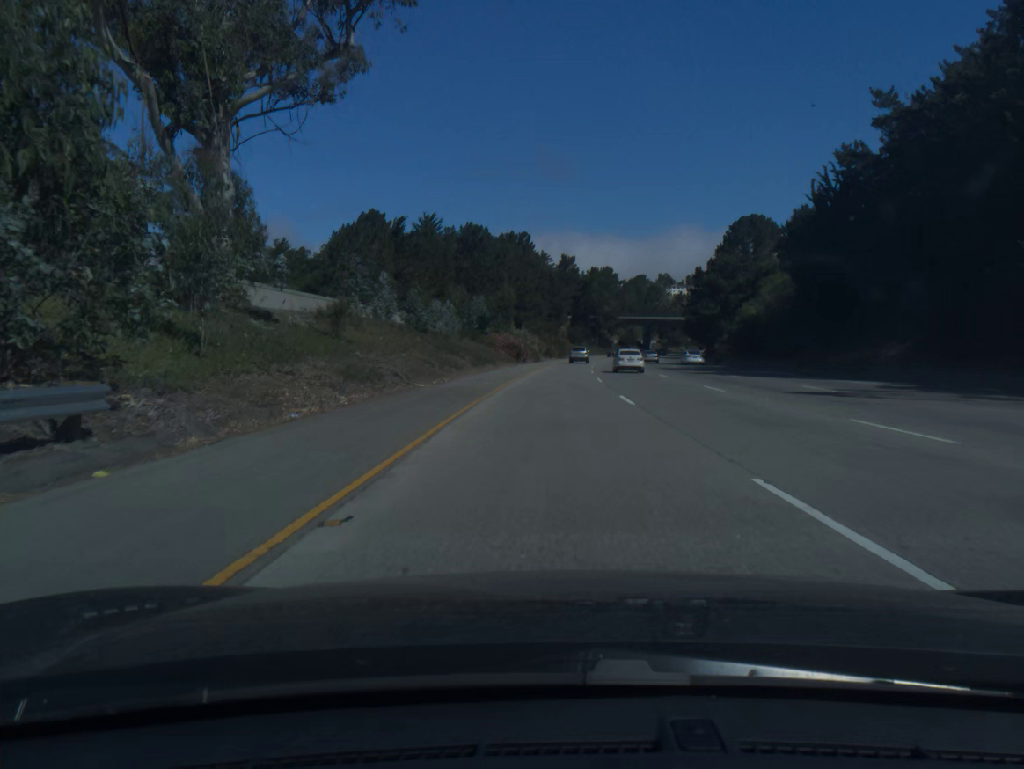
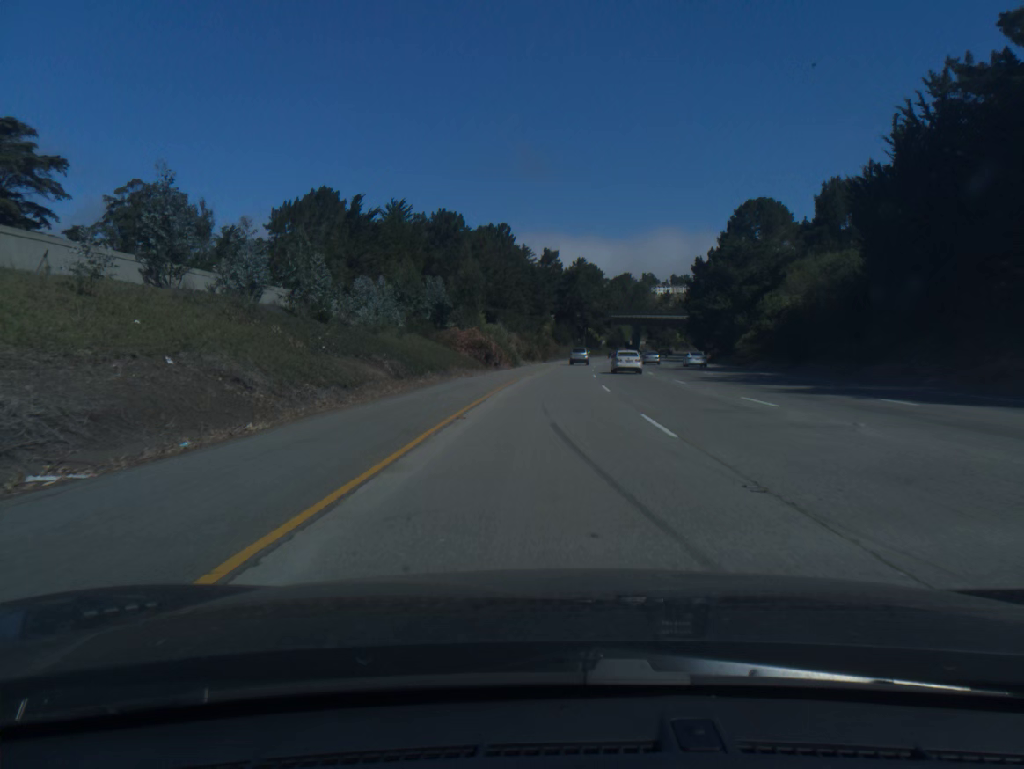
(+0.3, +21.0) m; +1°
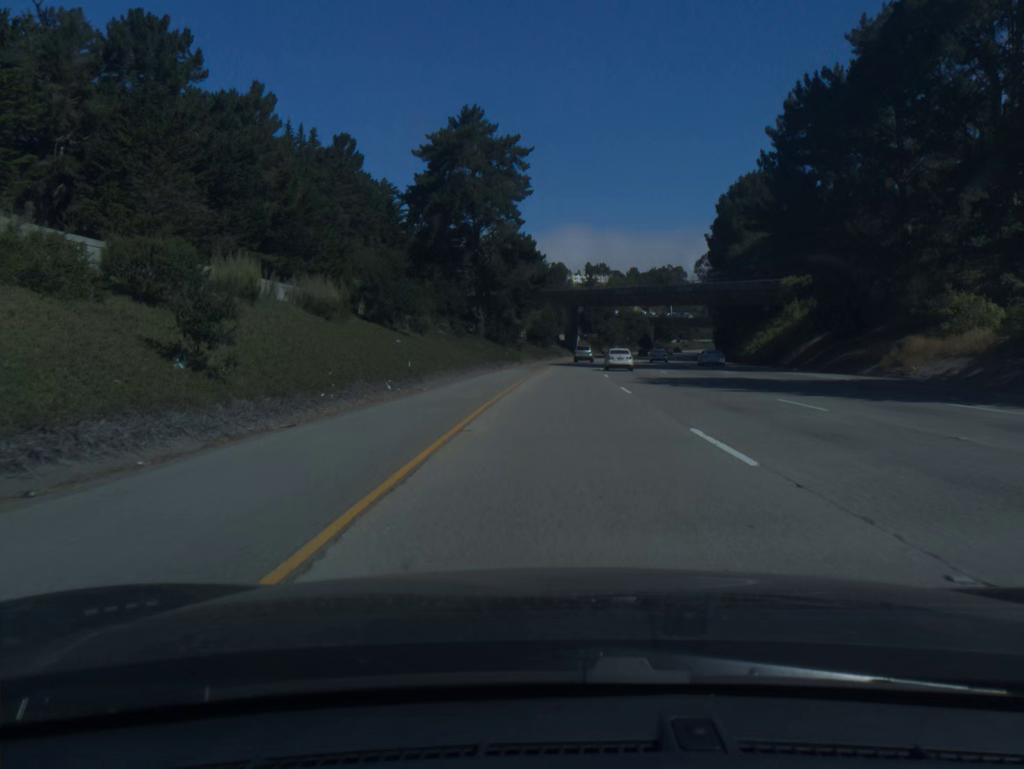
(+6.0, +105.2) m; +7°
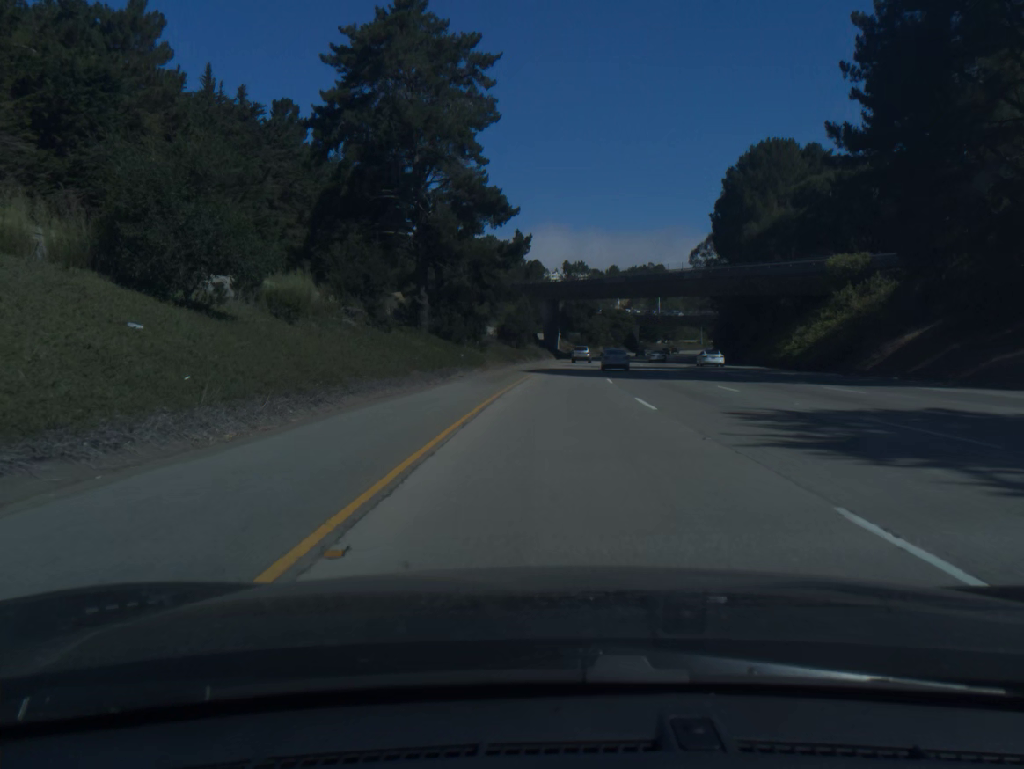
(+0.3, +21.2) m; +2°
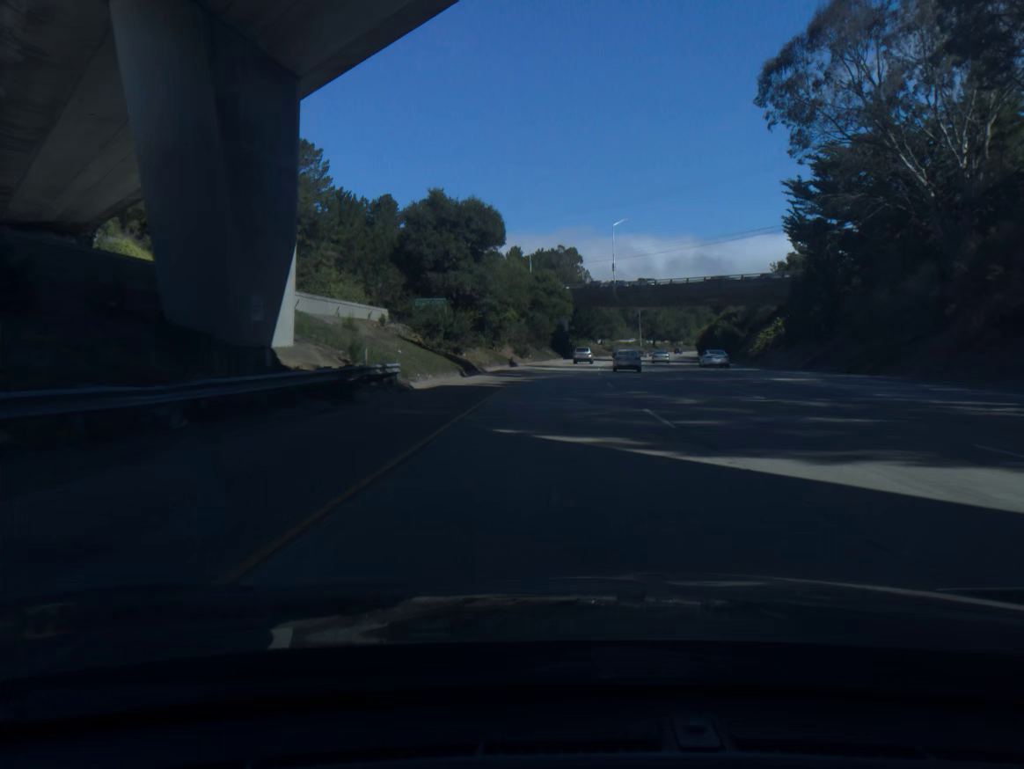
(+7.2, +106.1) m; +7°
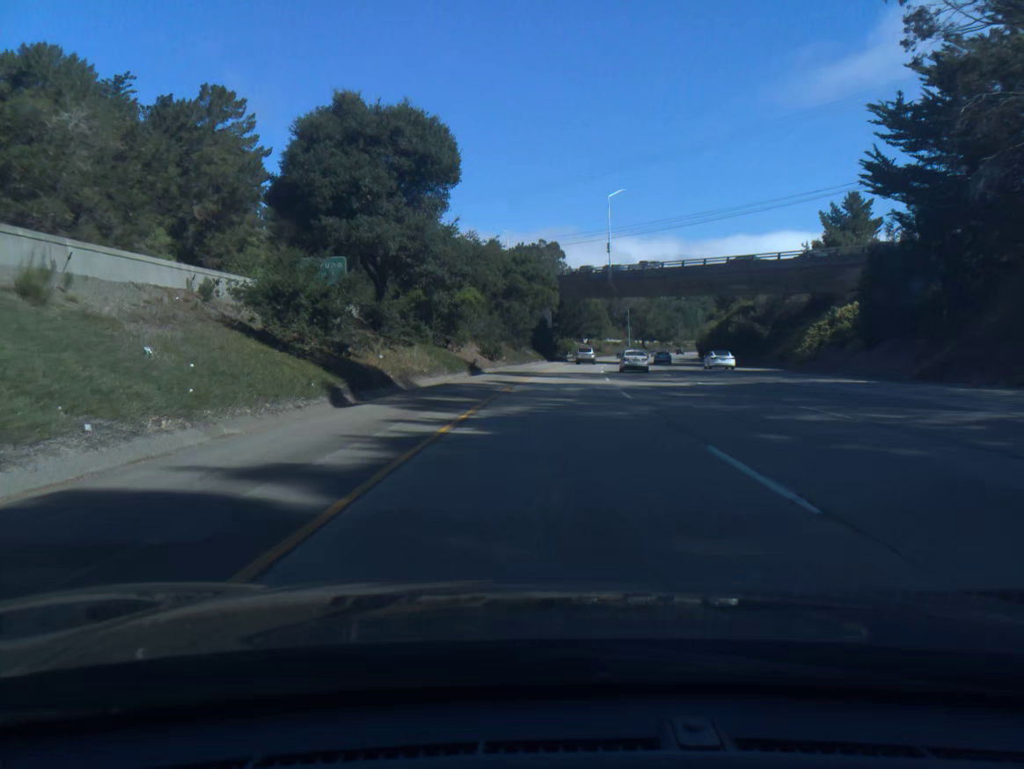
(+0.2, +21.3) m; +1°
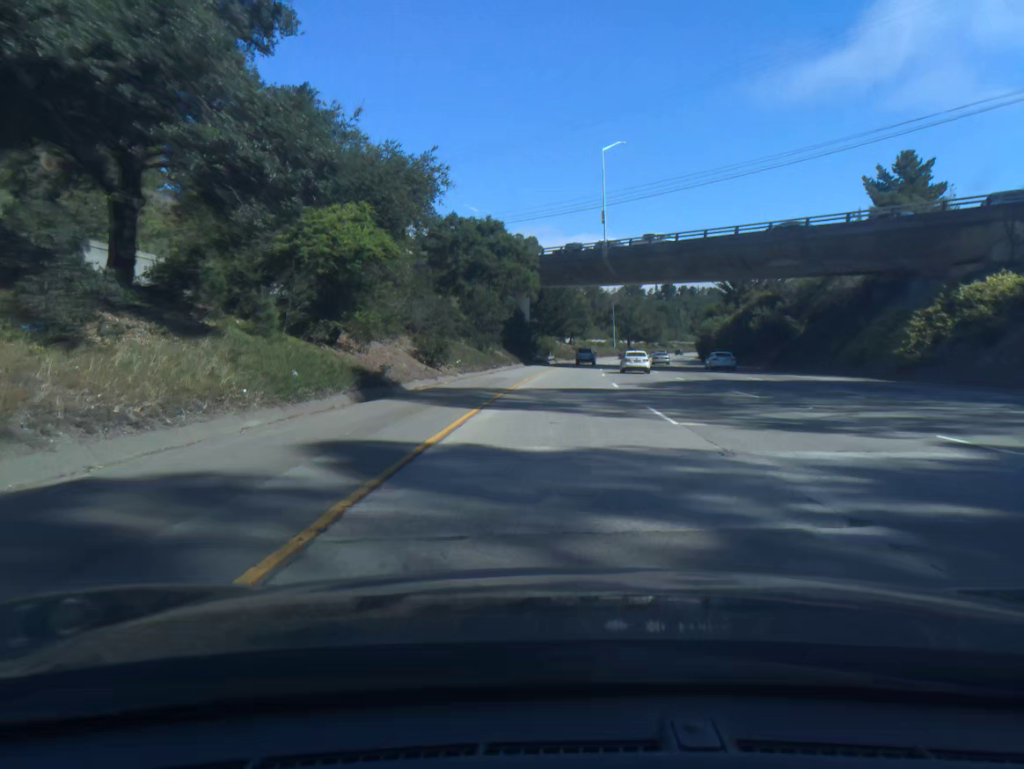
(+0.3, +21.3) m; +2°
